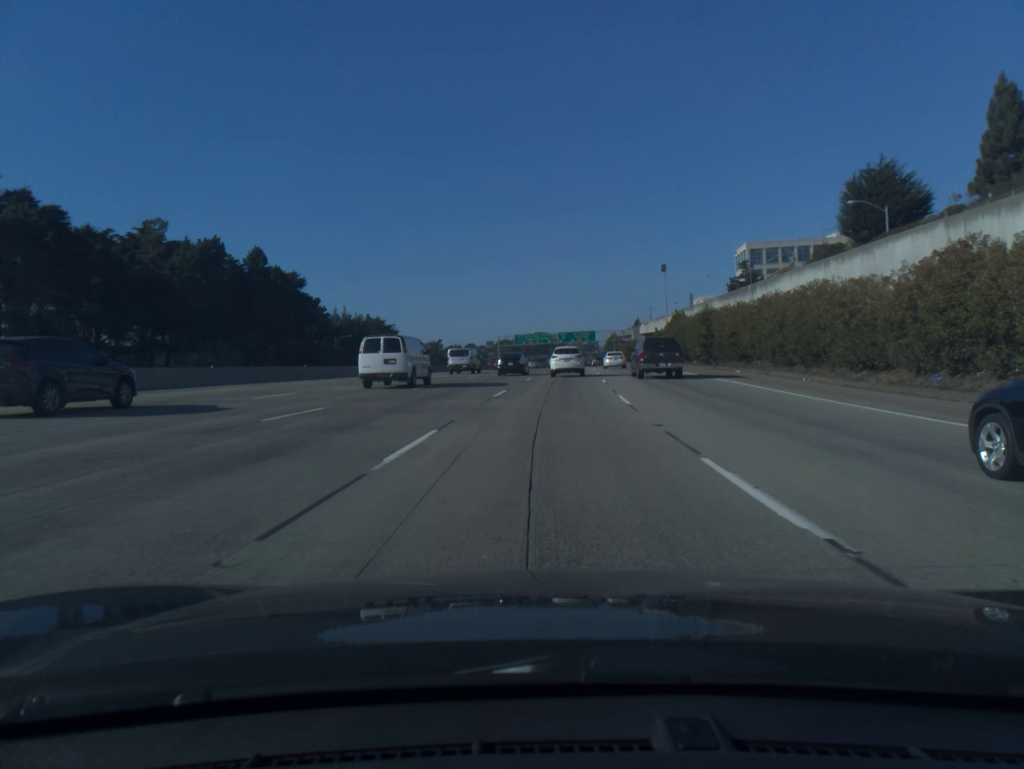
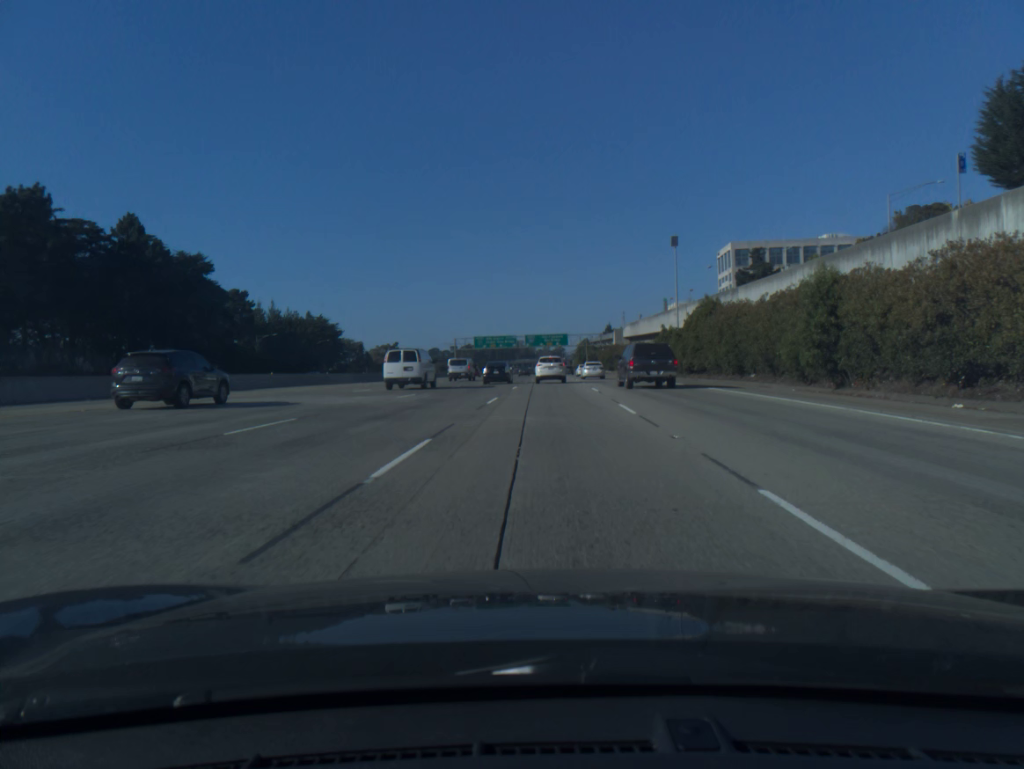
(+0.6, +30.3) m; +2°
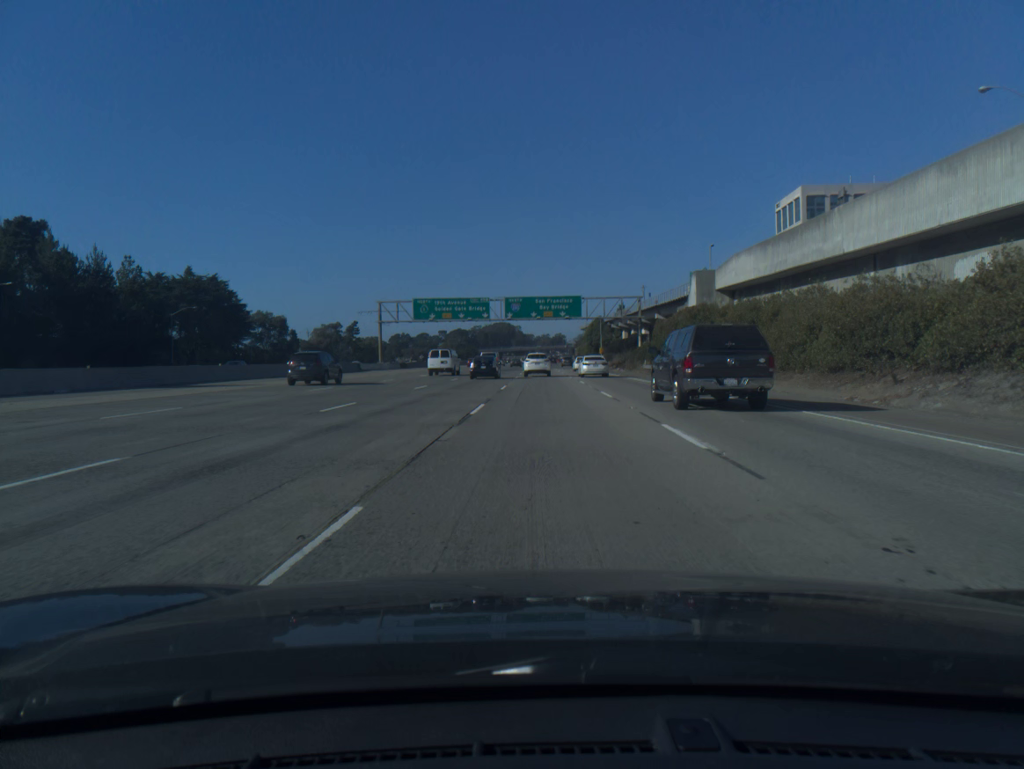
(+1.2, +77.9) m; 0°
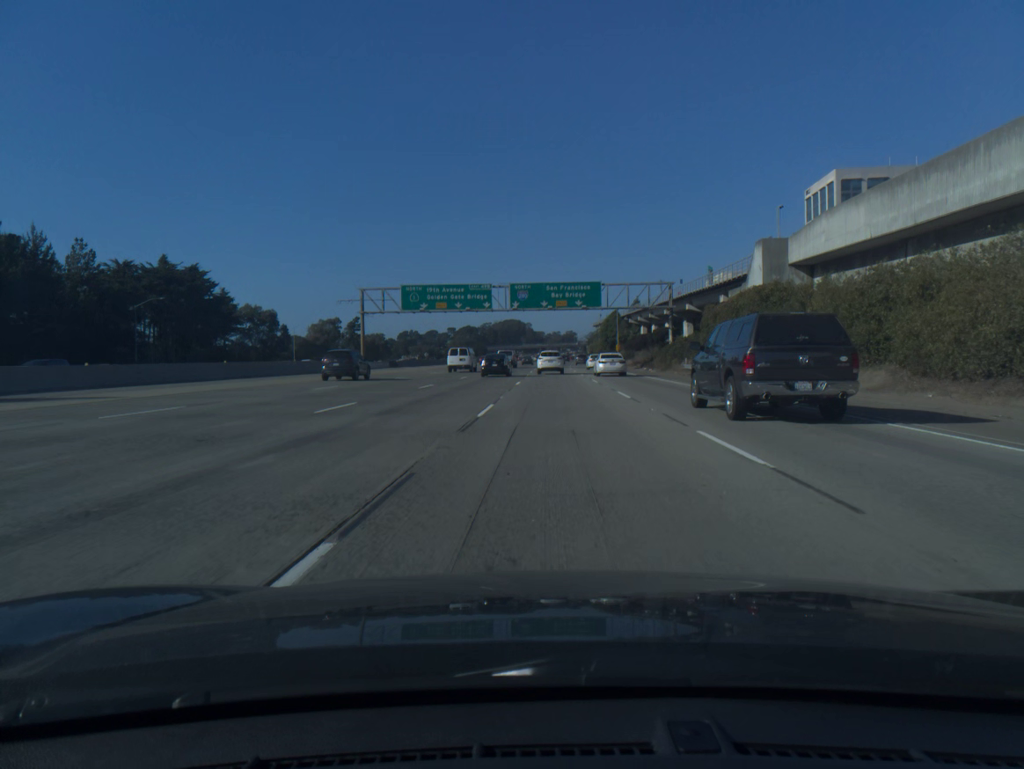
(-0.1, +15.9) m; -1°
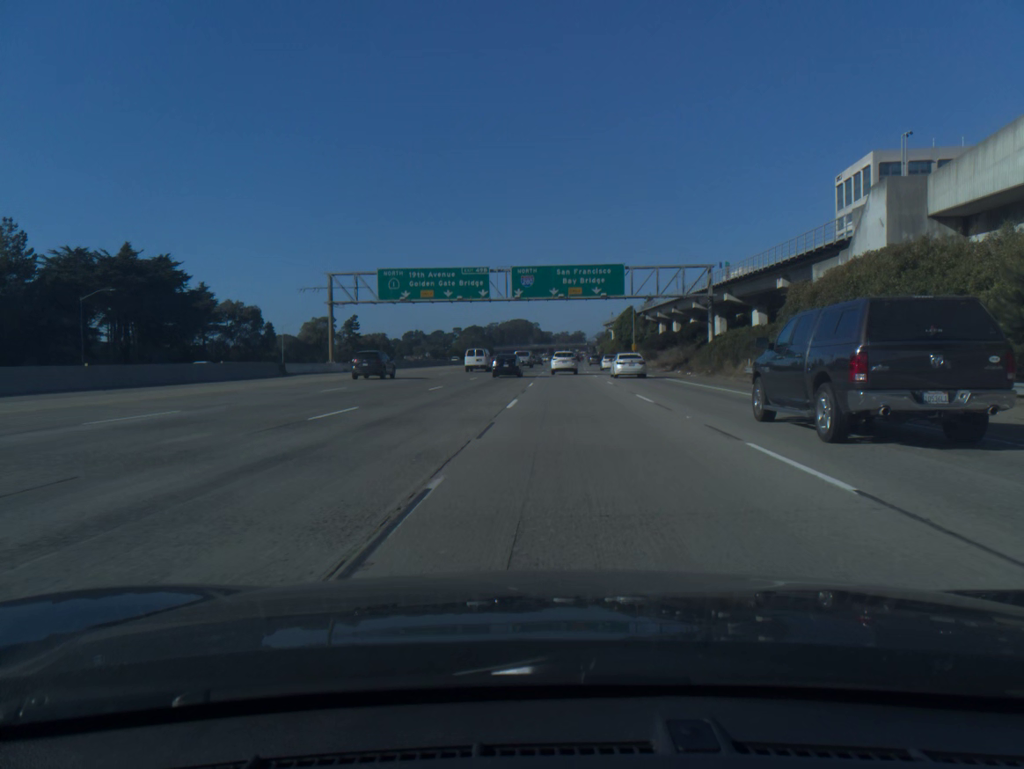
(-0.1, +15.8) m; -1°
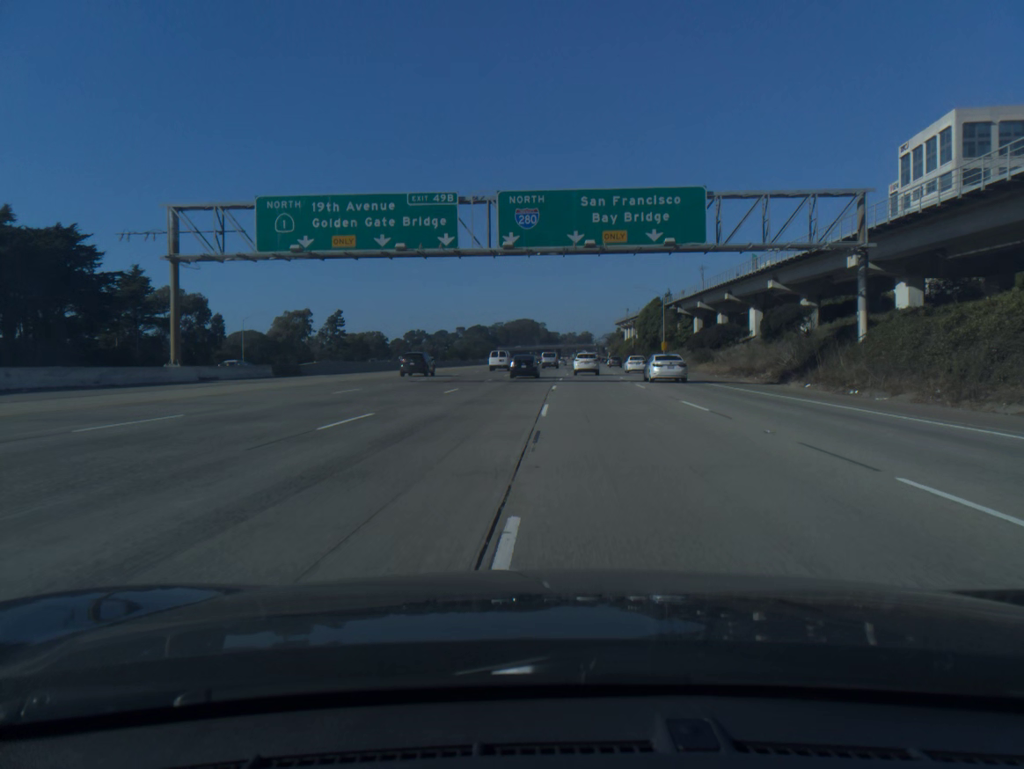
(-0.1, +31.3) m; -1°
